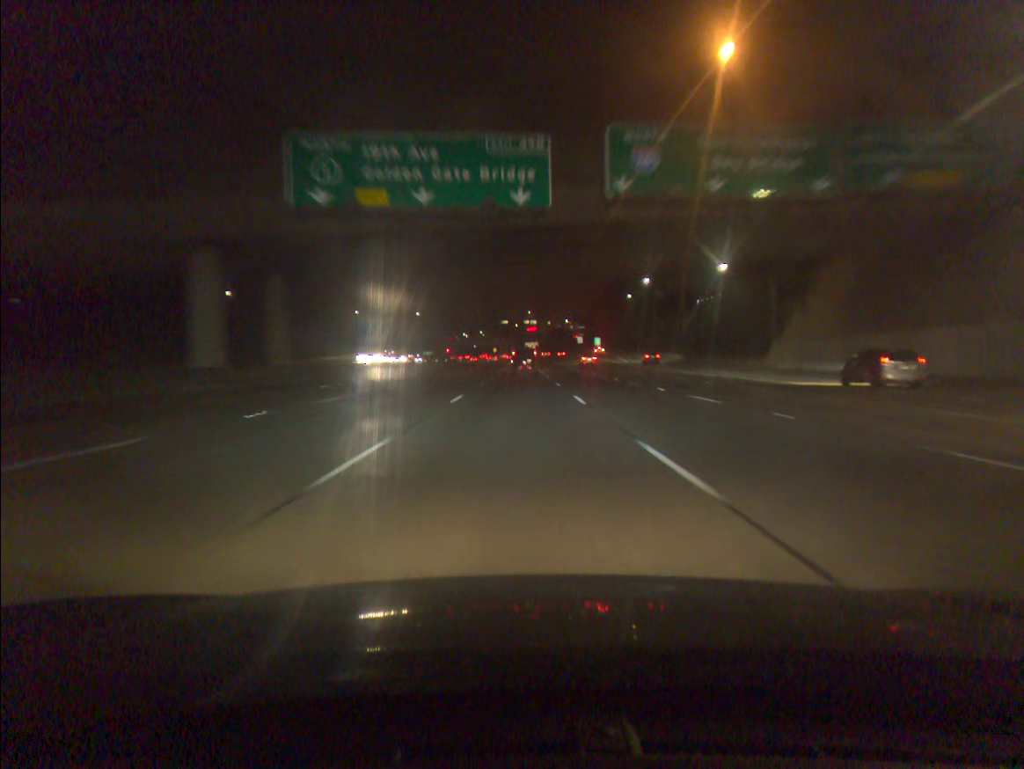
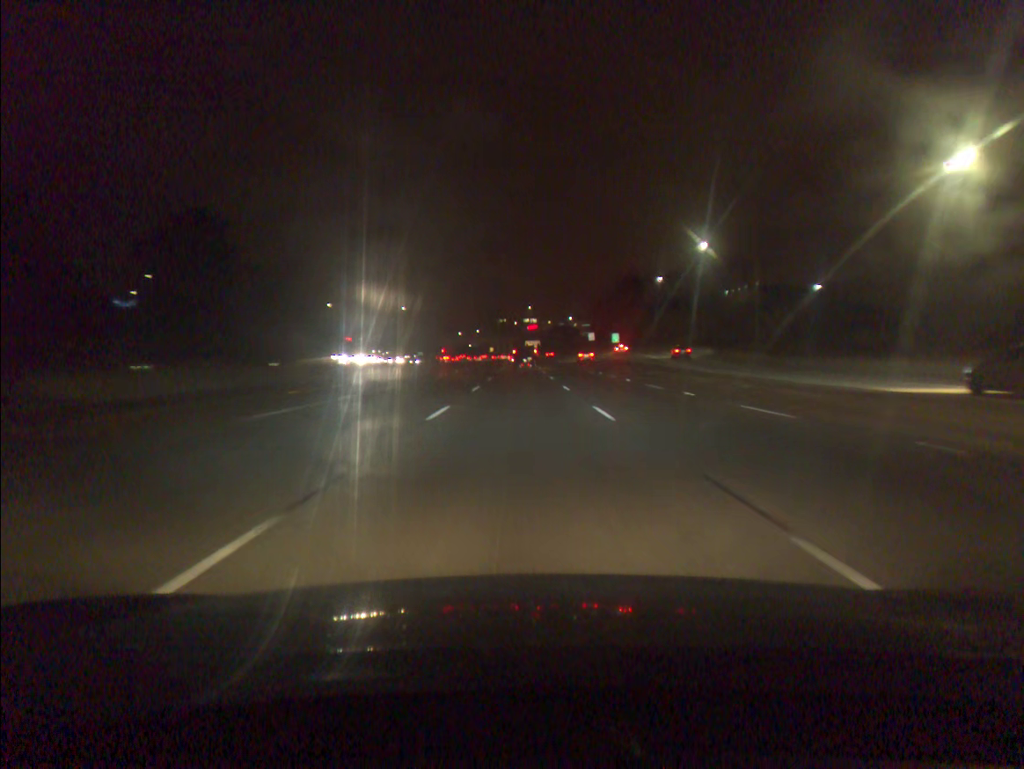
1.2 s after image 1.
(0.0, +34.4) m; 0°
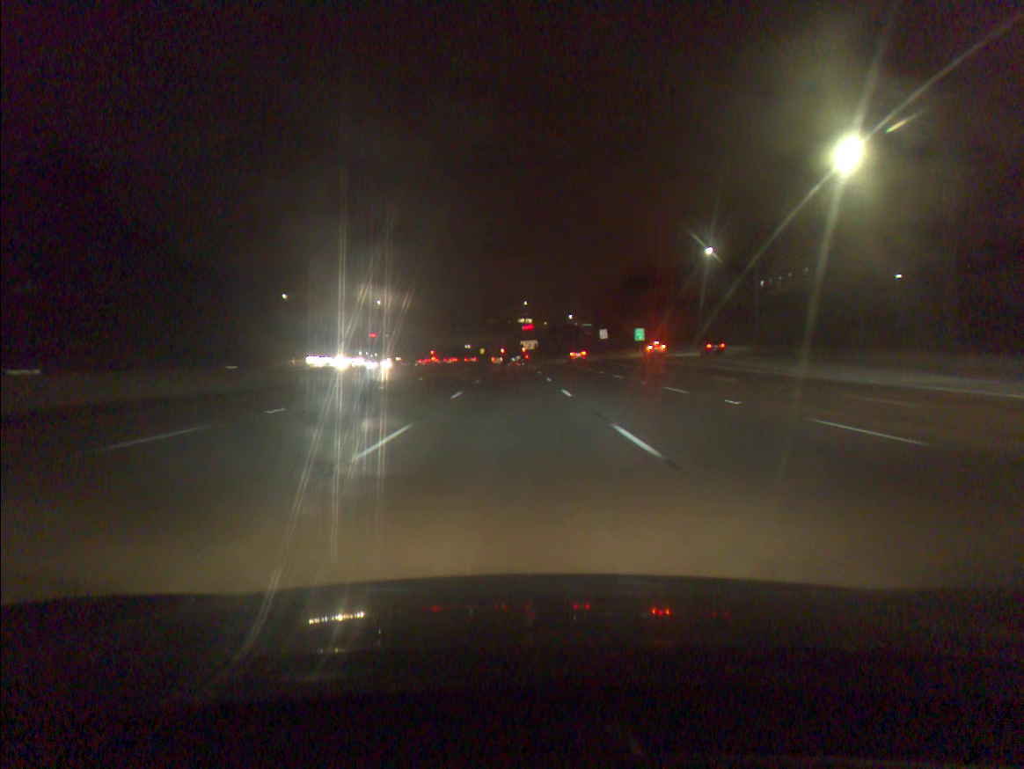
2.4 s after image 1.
(+0.1, +34.4) m; 0°
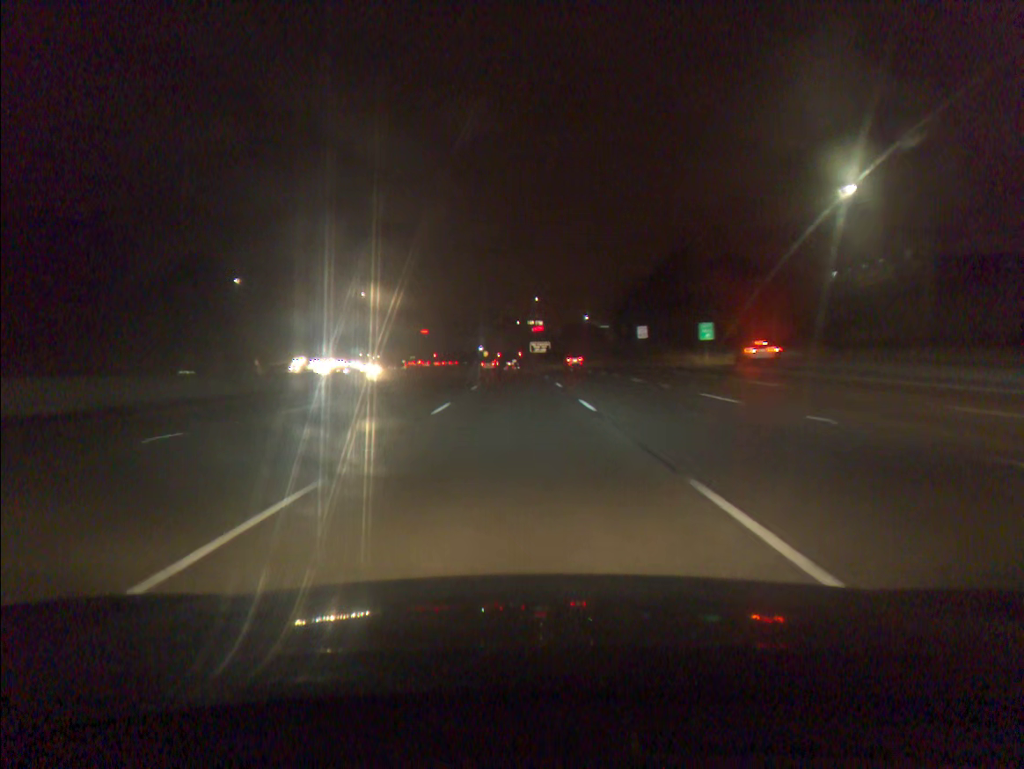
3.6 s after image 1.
(-0.1, +34.5) m; -1°
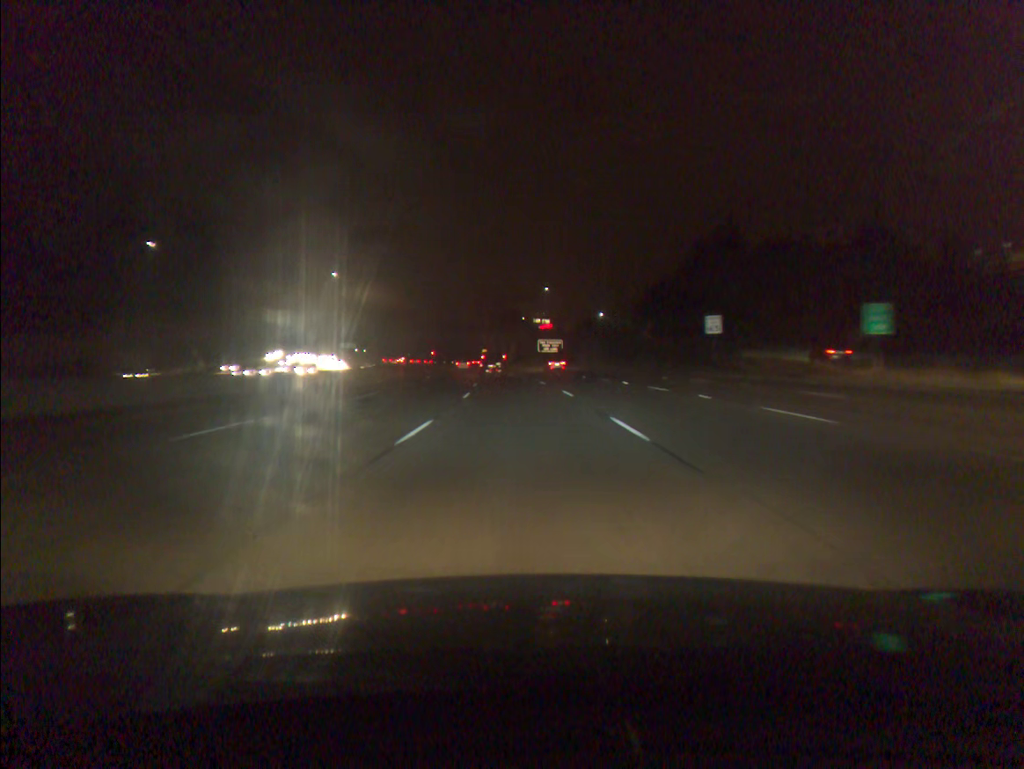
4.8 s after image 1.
(-0.2, +34.6) m; 0°
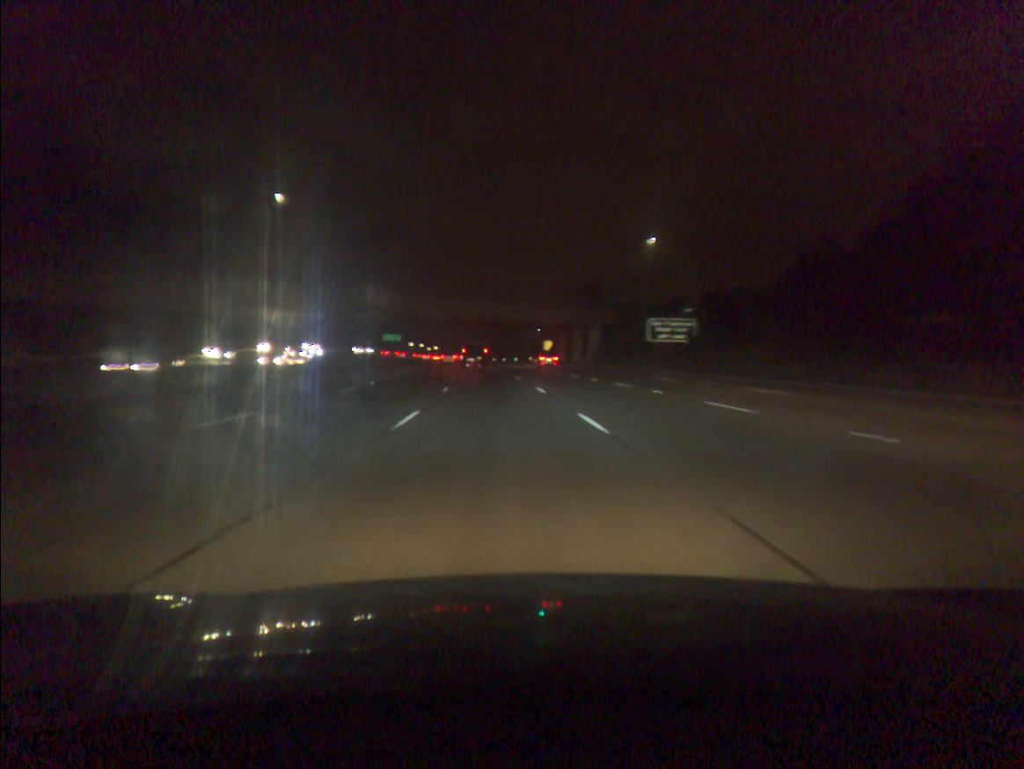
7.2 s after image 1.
(-2.1, +69.6) m; -5°
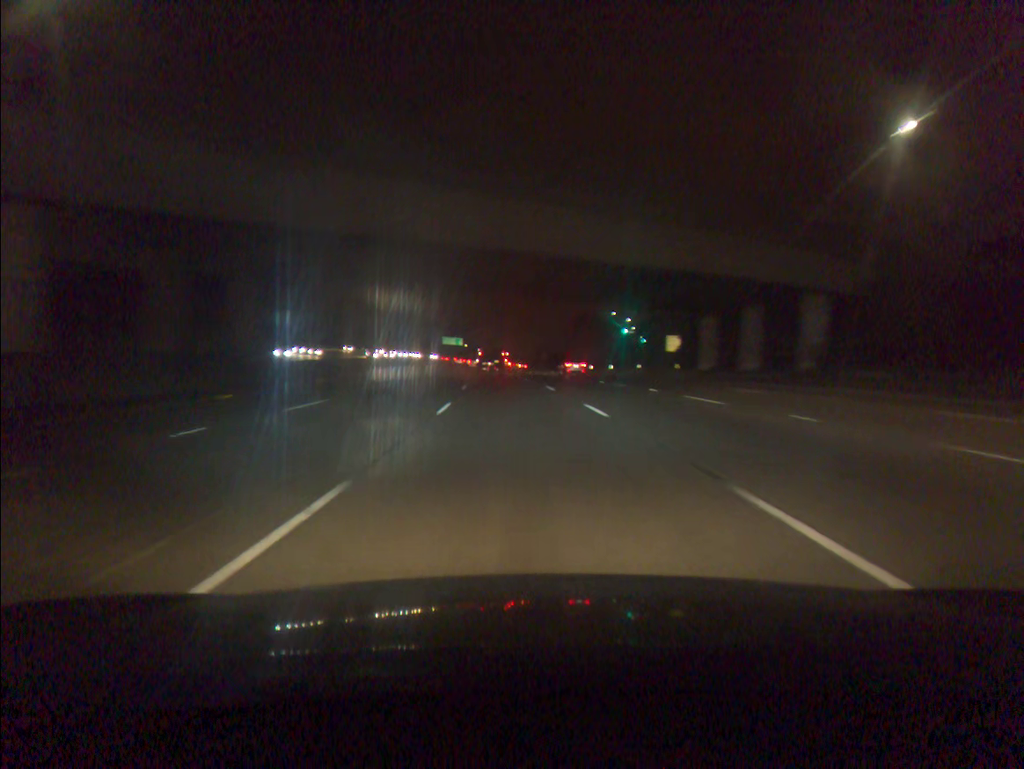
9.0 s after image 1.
(-2.9, +53.3) m; -5°
